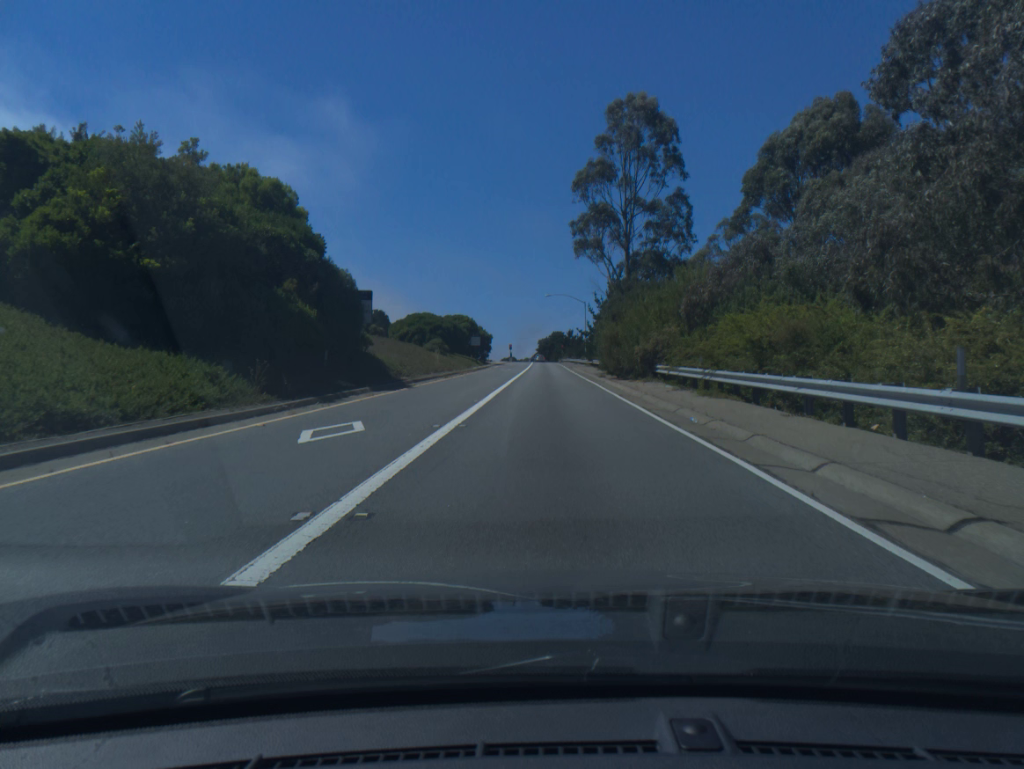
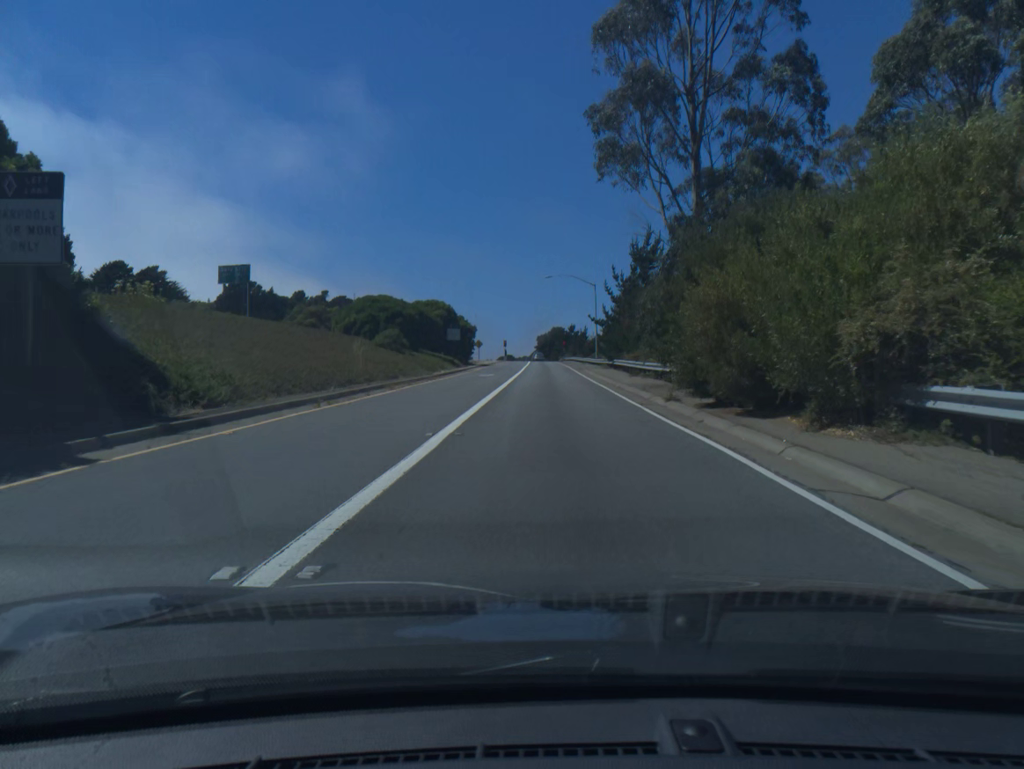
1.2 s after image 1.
(0.0, +23.2) m; 0°
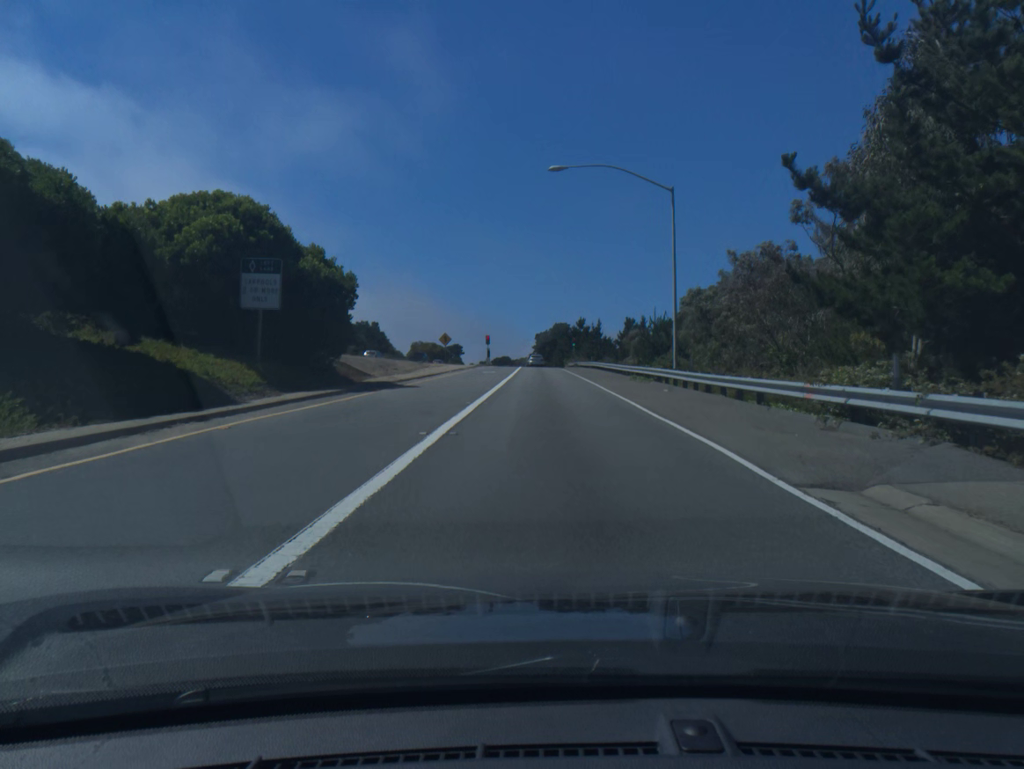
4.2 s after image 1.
(-0.1, +51.0) m; 0°
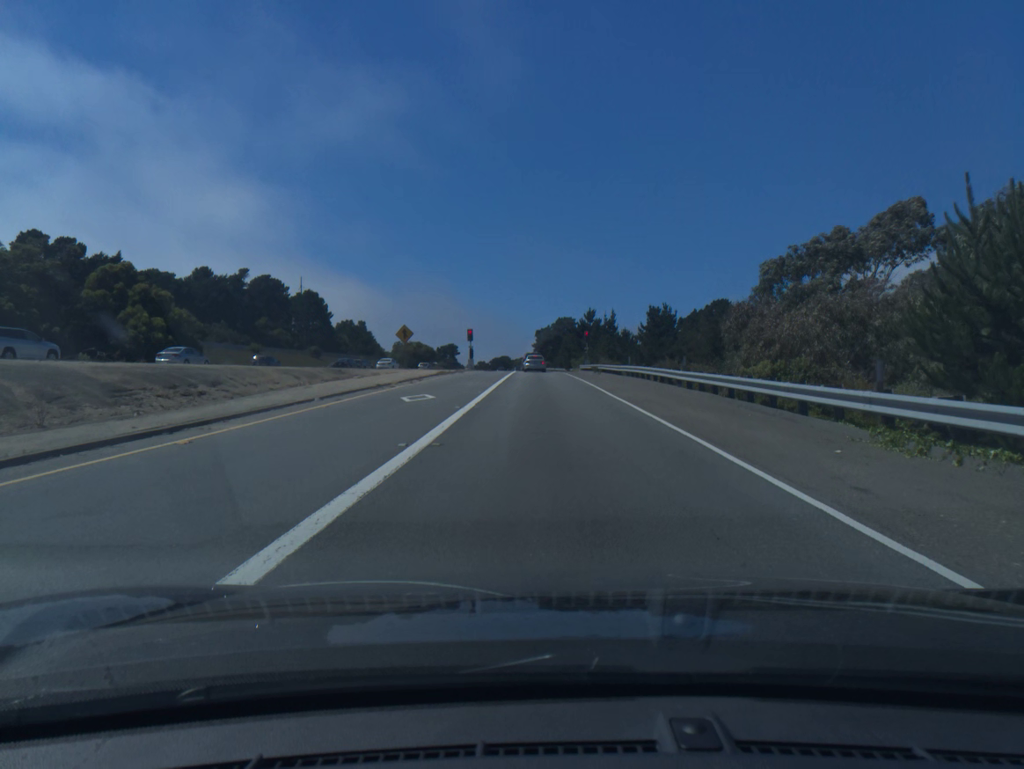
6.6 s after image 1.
(0.0, +30.3) m; 0°
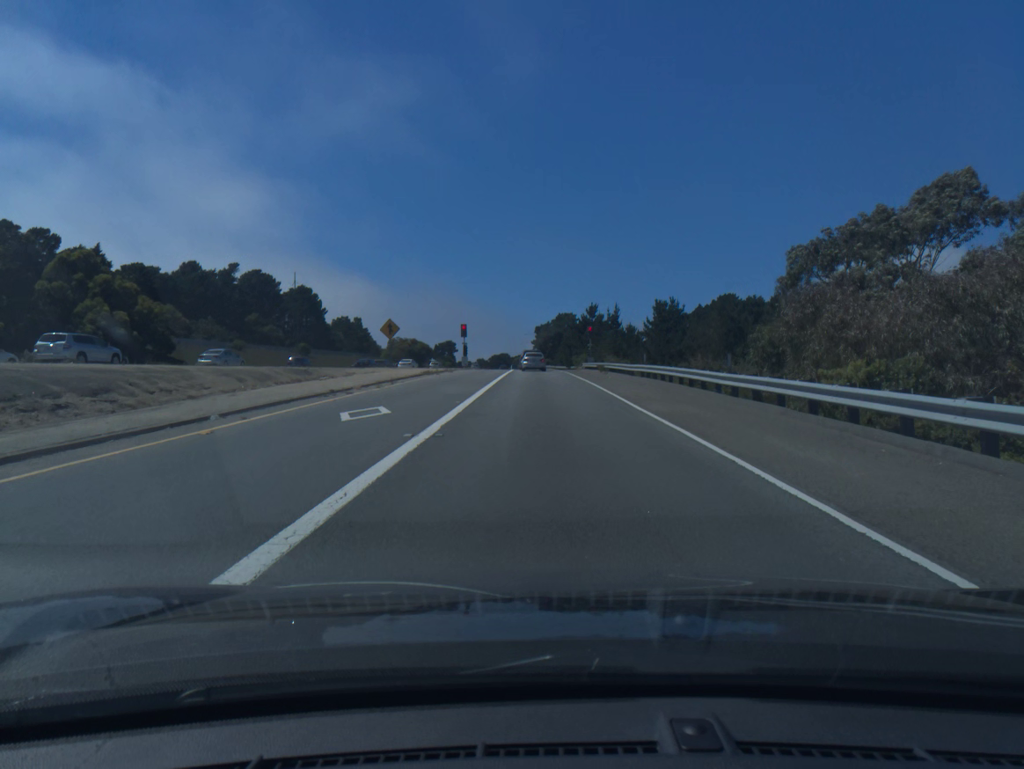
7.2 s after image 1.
(0.0, +6.4) m; 0°
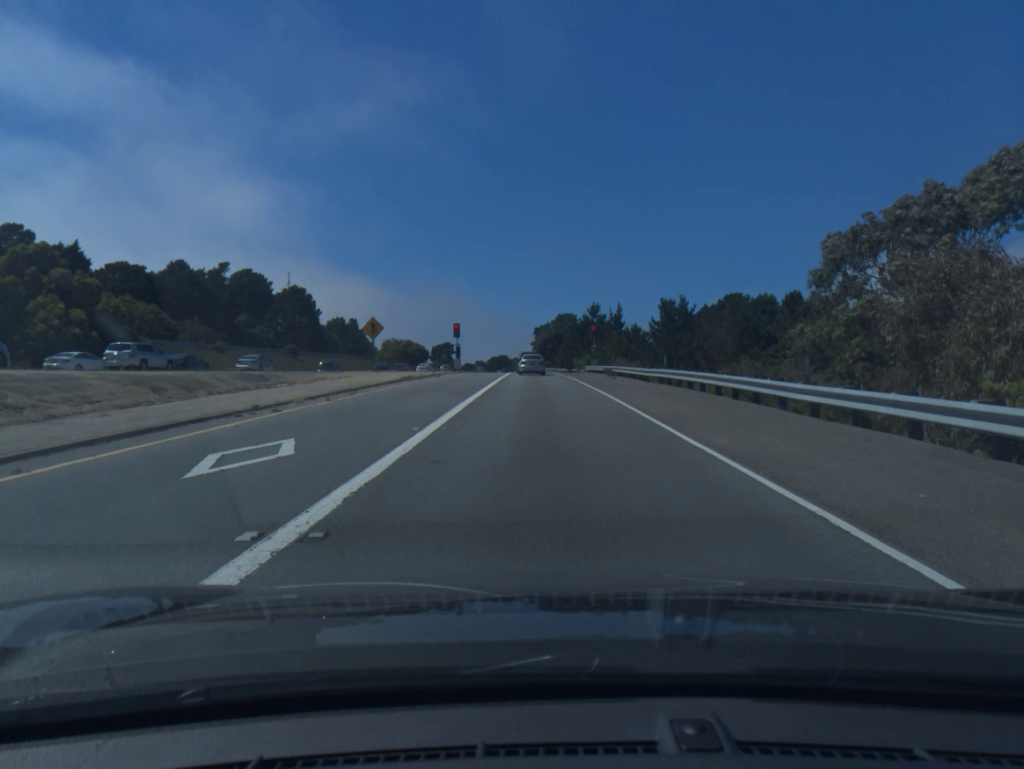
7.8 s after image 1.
(0.0, +6.0) m; 0°
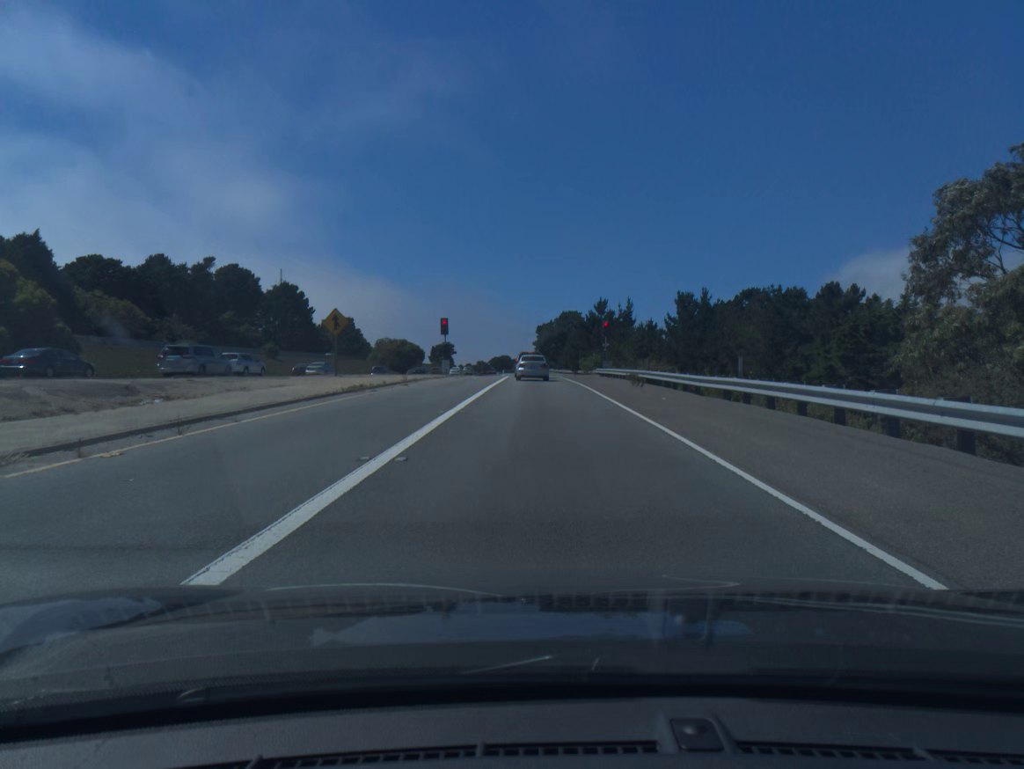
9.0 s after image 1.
(0.0, +10.9) m; 0°
